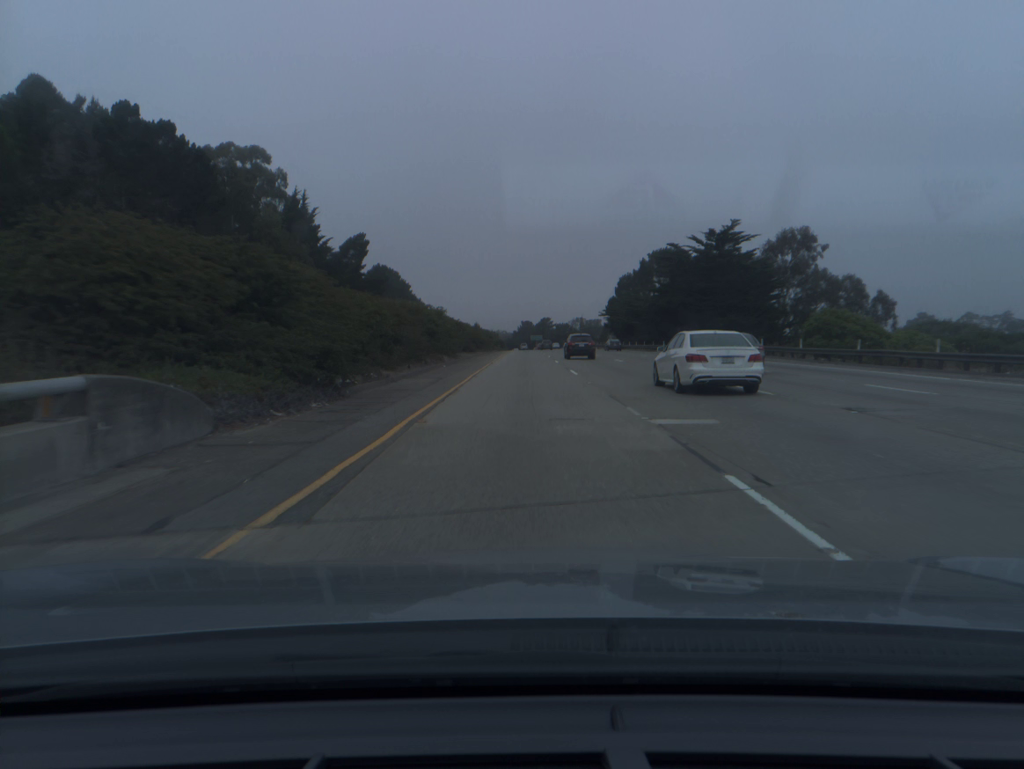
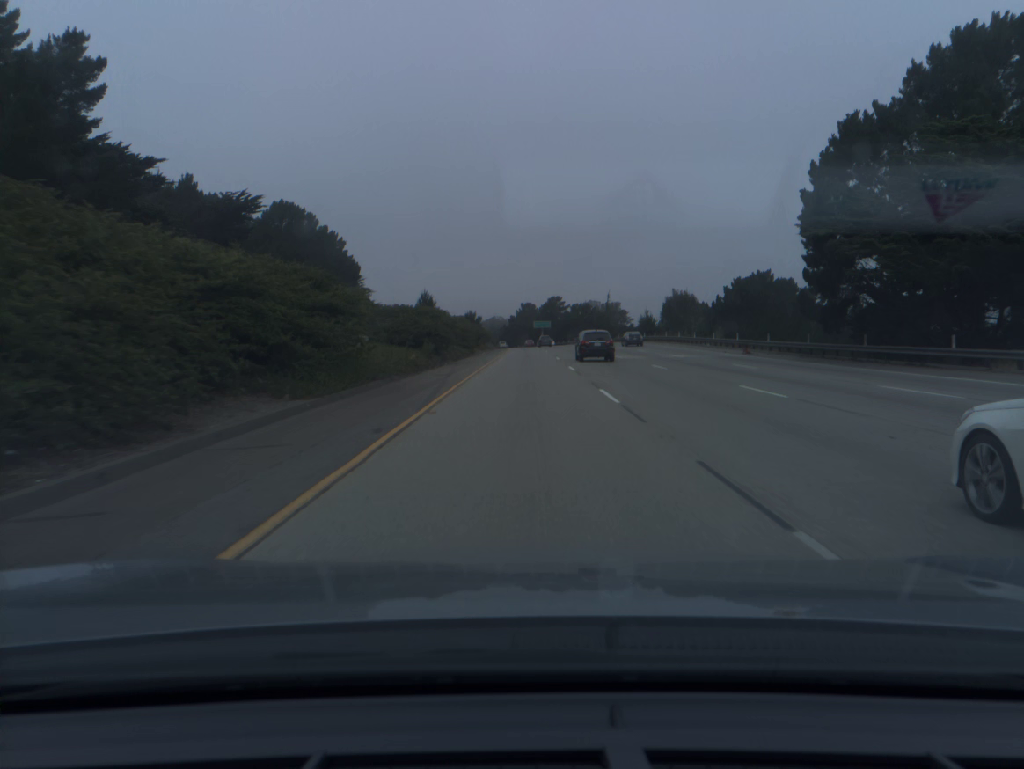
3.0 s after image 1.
(-0.2, +100.4) m; 0°
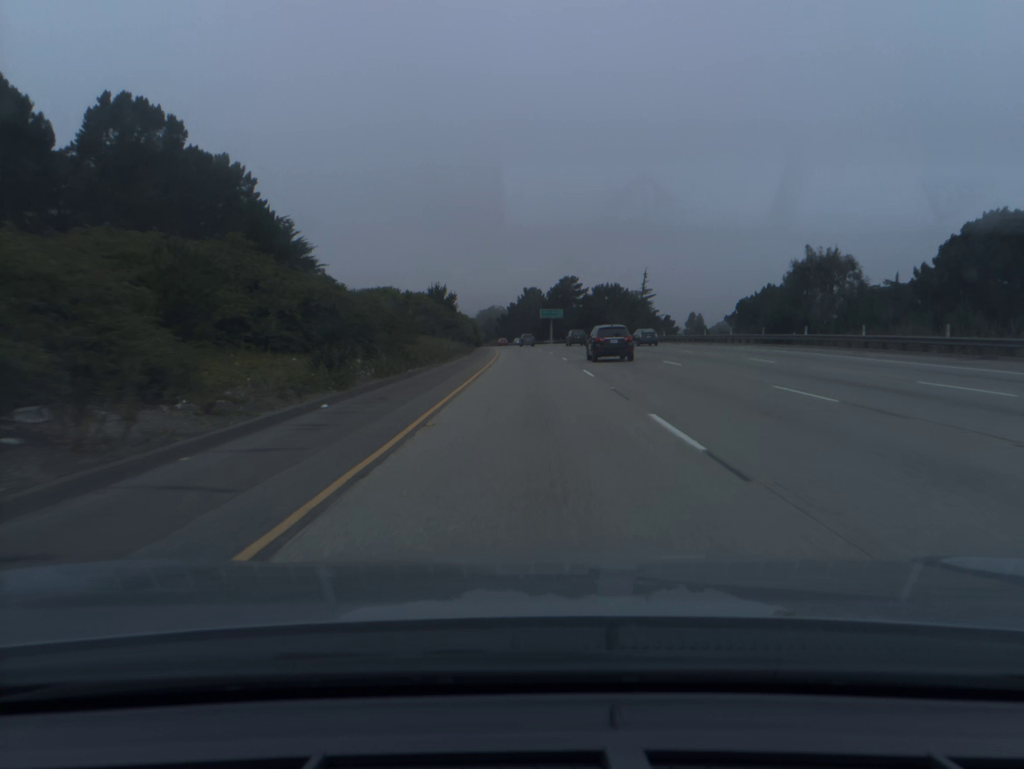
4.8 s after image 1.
(-0.1, +60.1) m; 0°
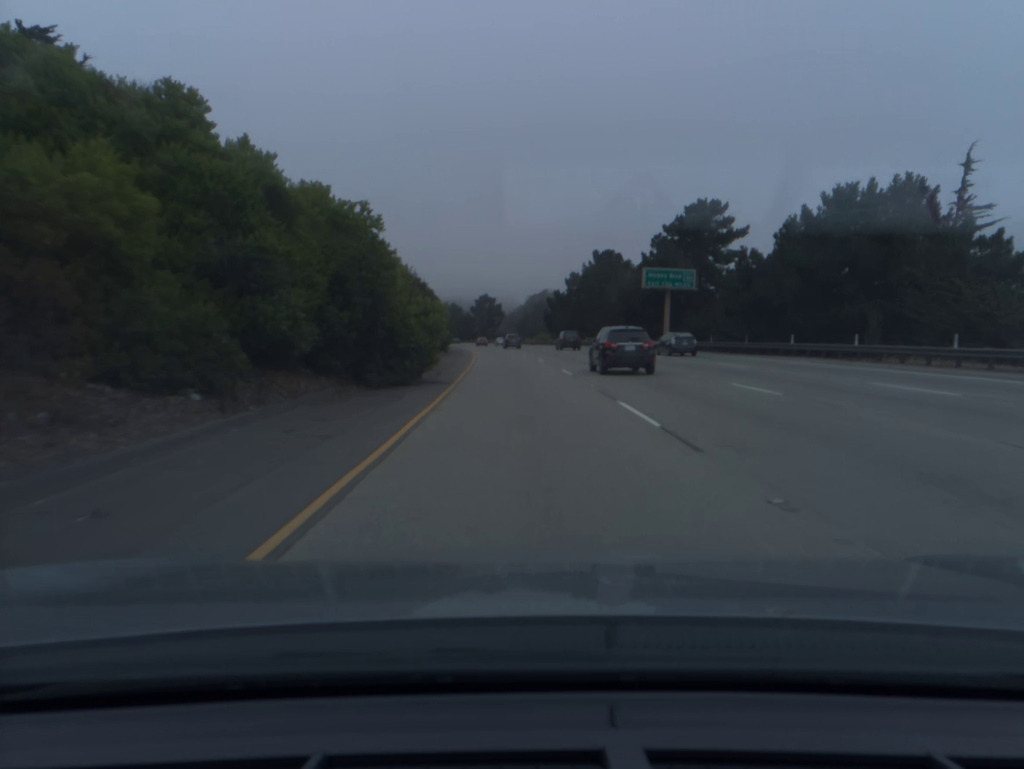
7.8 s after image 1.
(-2.2, +99.9) m; -4°
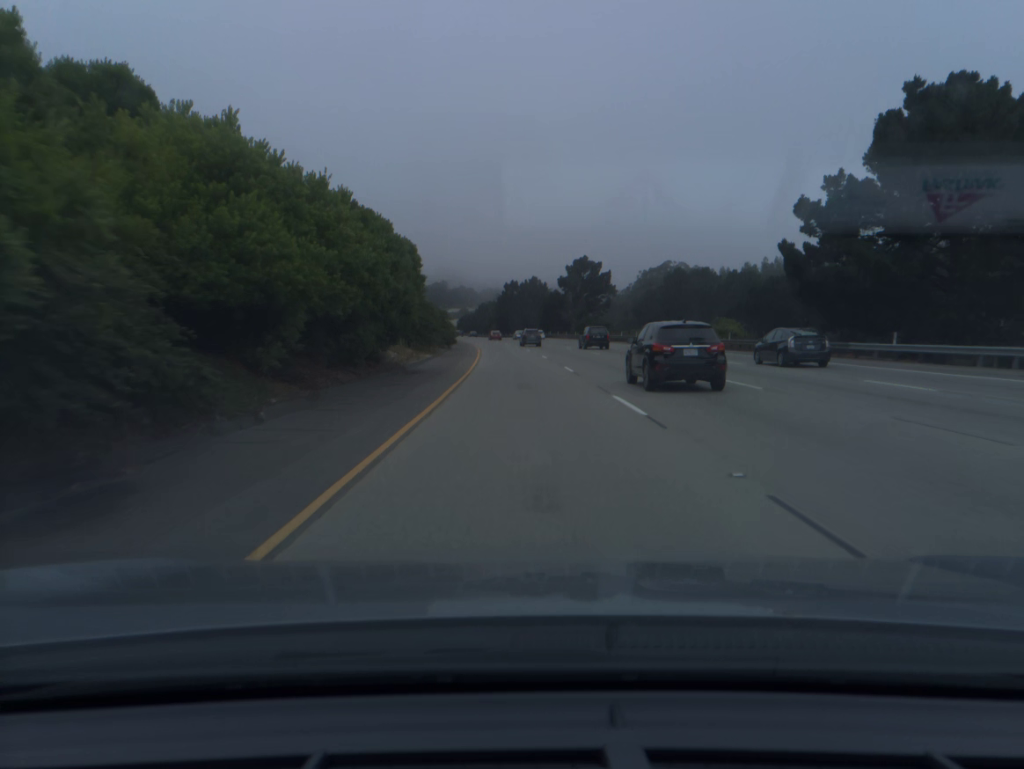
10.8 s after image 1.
(-6.0, +99.8) m; -7°
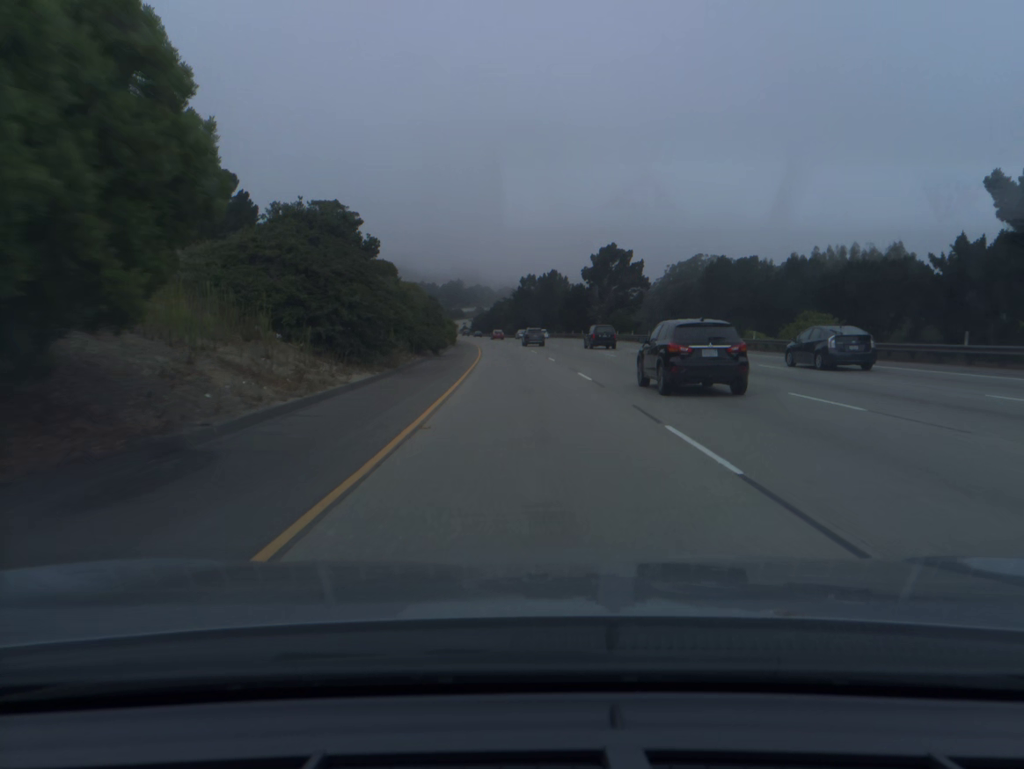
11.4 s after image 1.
(-0.2, +19.9) m; -1°
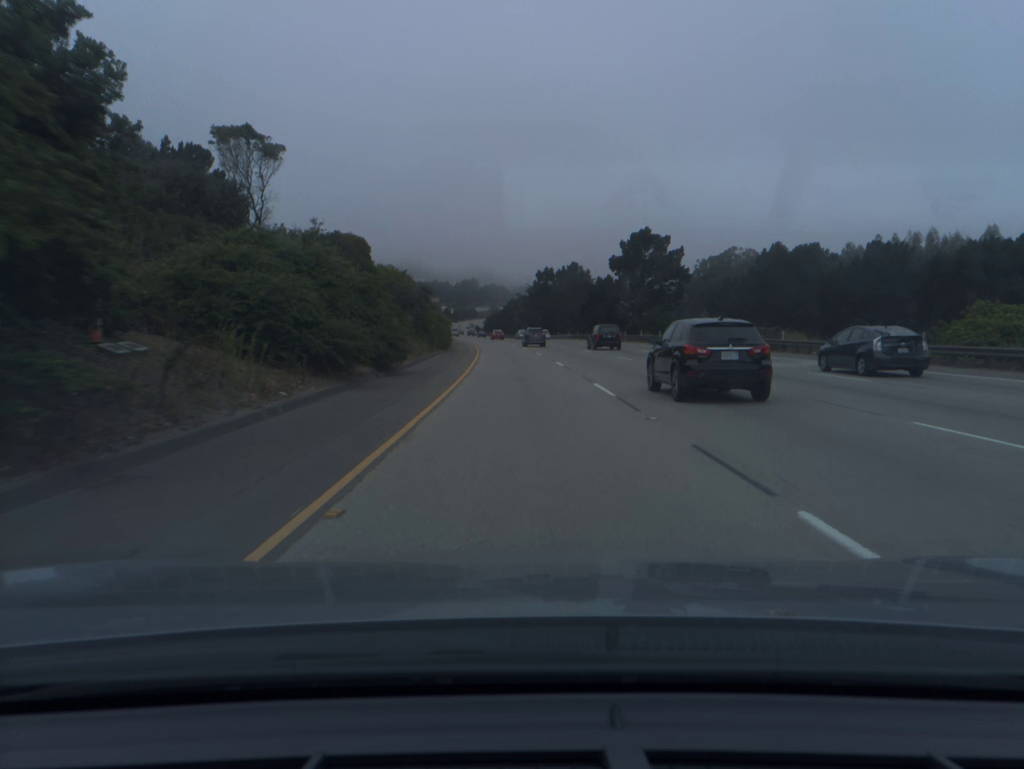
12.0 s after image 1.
(-0.2, +19.9) m; -1°
